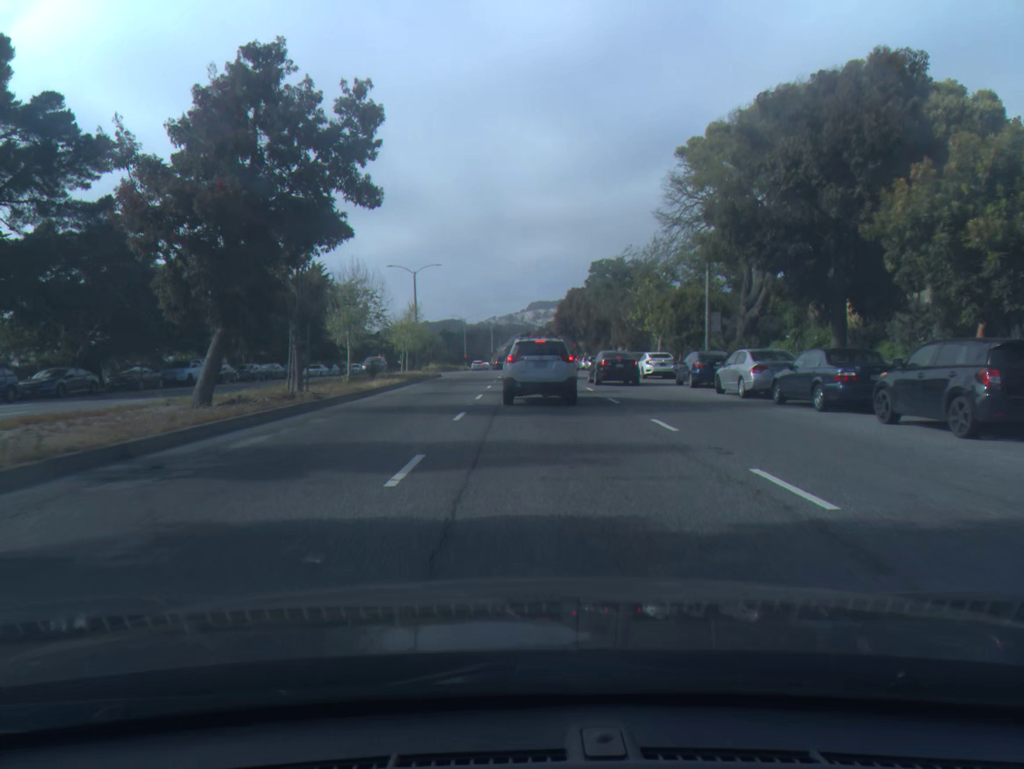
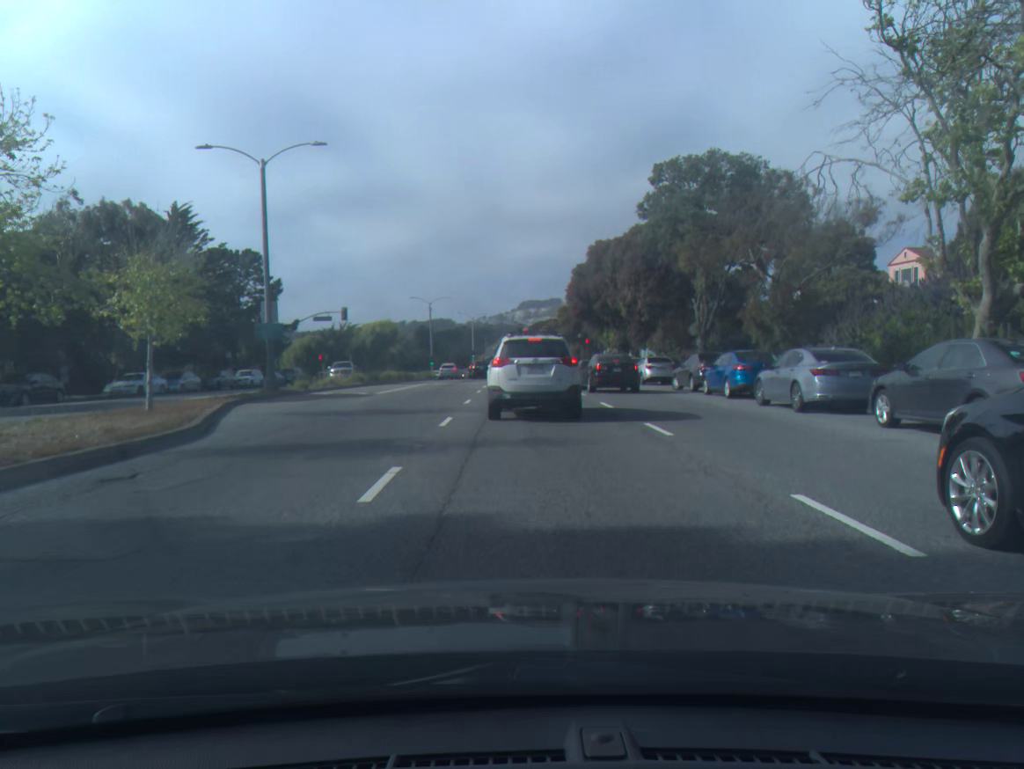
(+0.1, +37.9) m; +1°
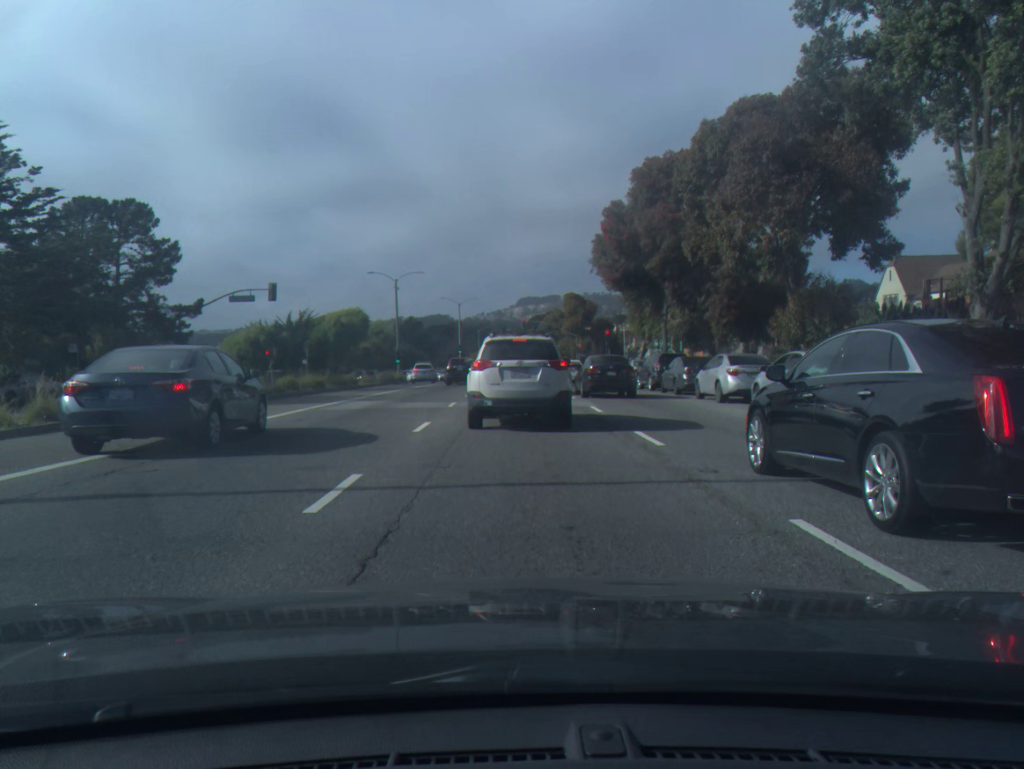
(+0.1, +22.8) m; 0°
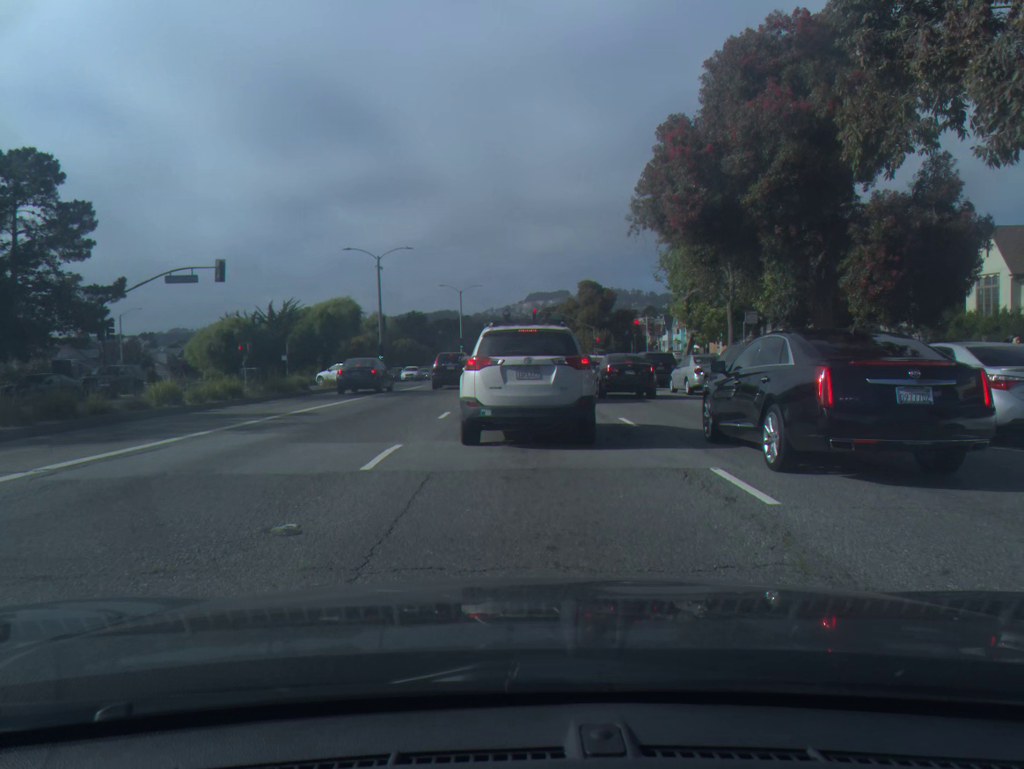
(0.0, +12.1) m; 0°
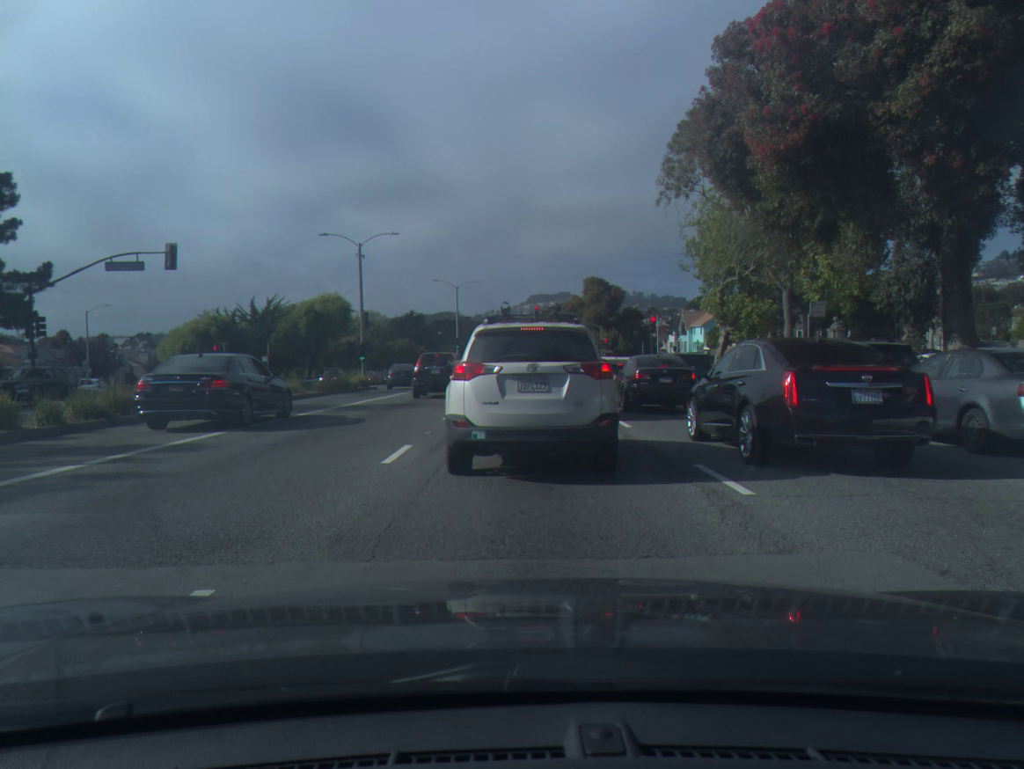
(0.0, +6.7) m; -1°
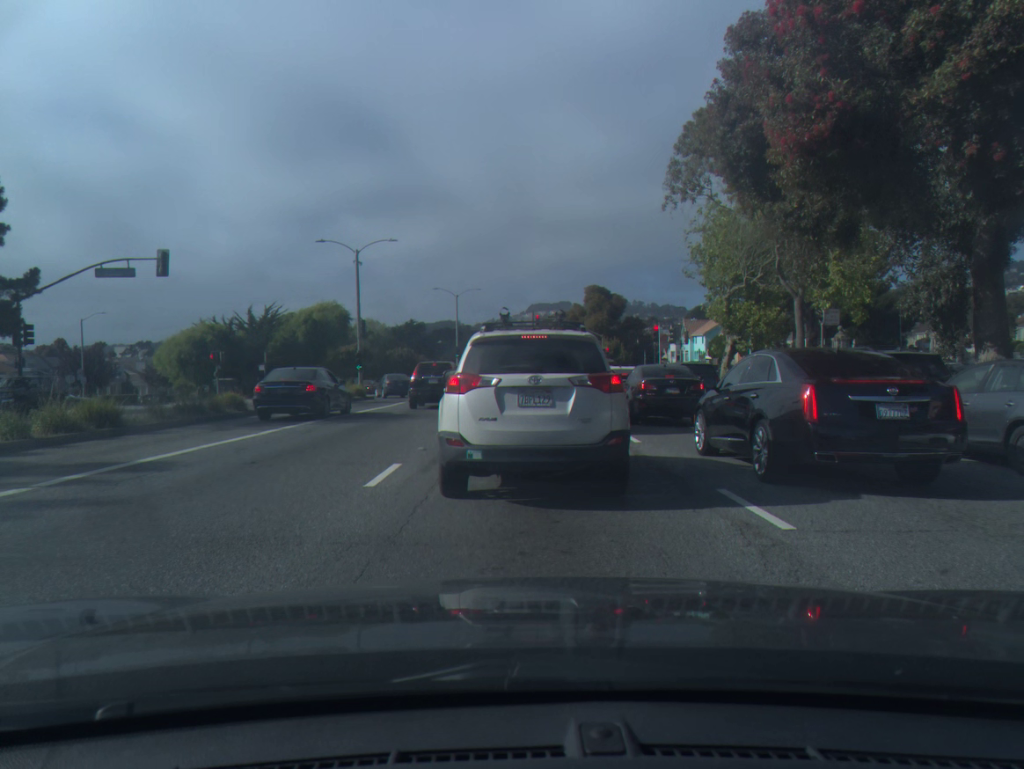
(0.0, +1.0) m; +1°
